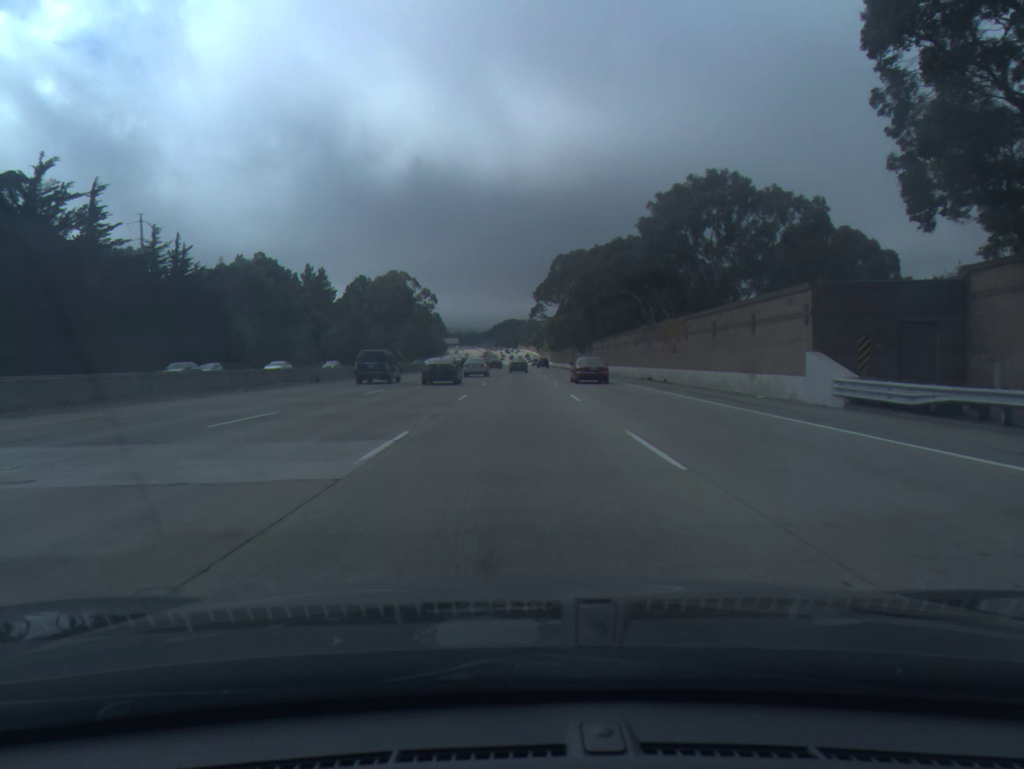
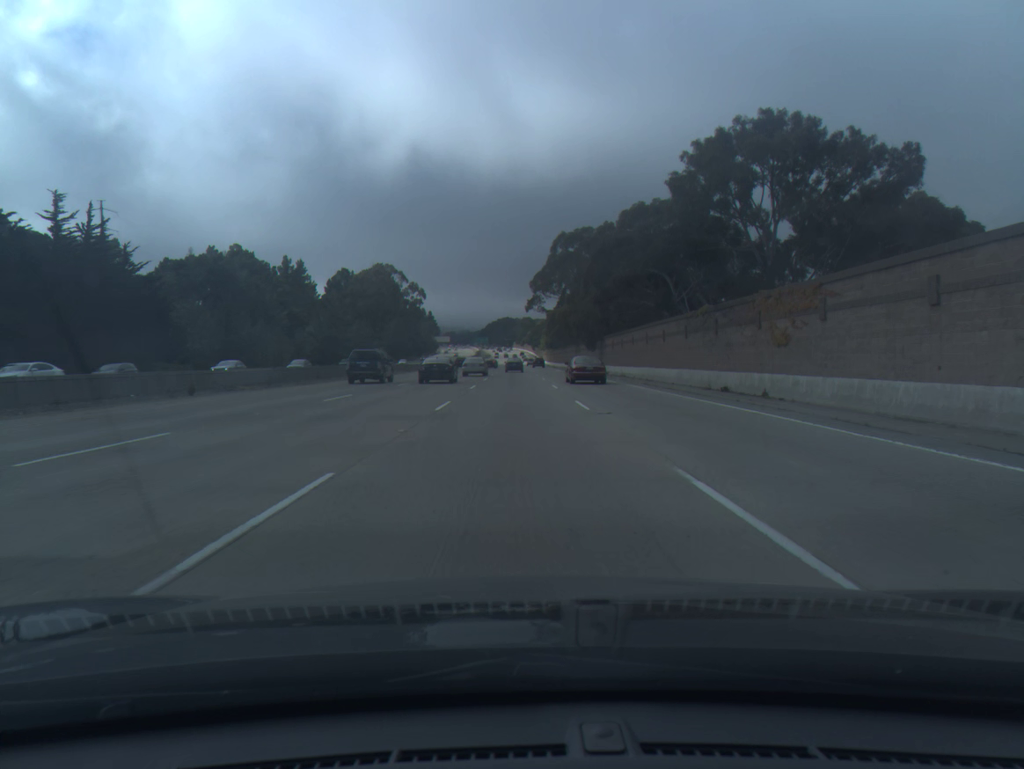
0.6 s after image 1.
(+0.1, +19.5) m; 0°
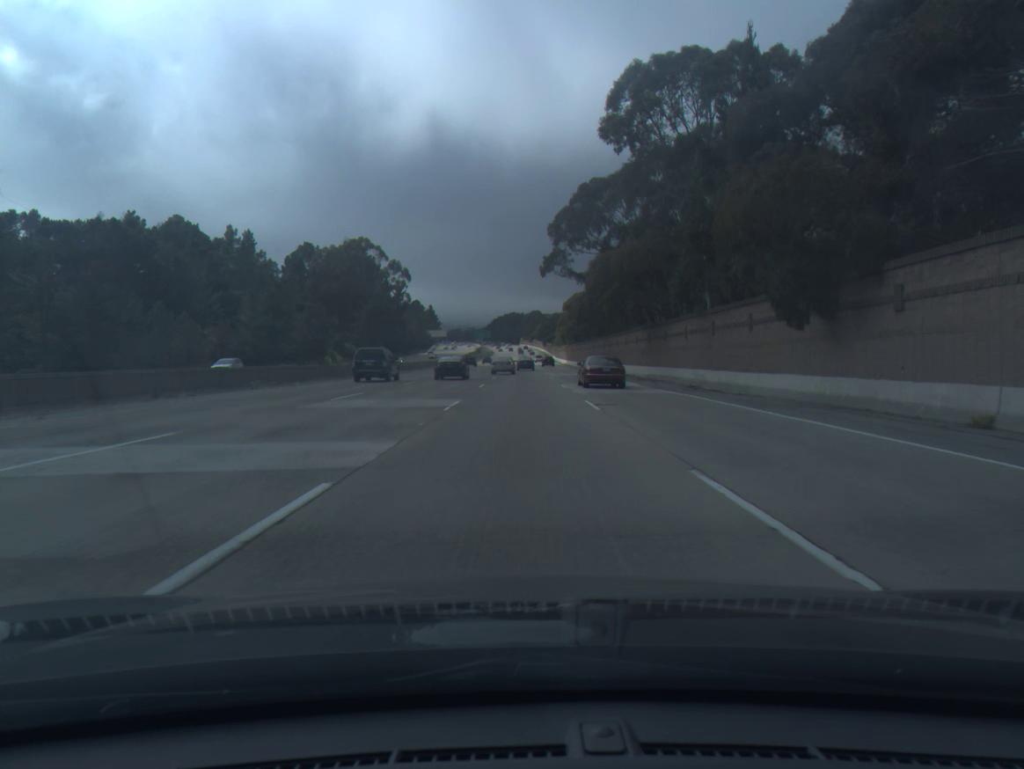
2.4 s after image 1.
(-0.3, +58.9) m; -1°
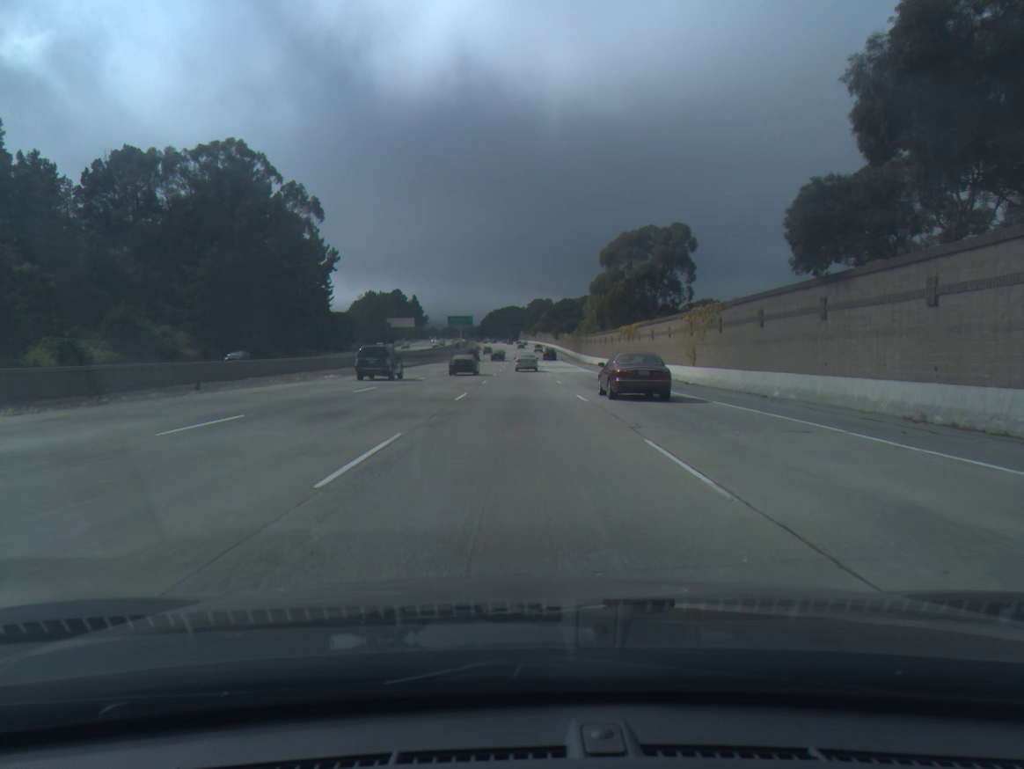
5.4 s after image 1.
(+0.6, +99.0) m; 0°
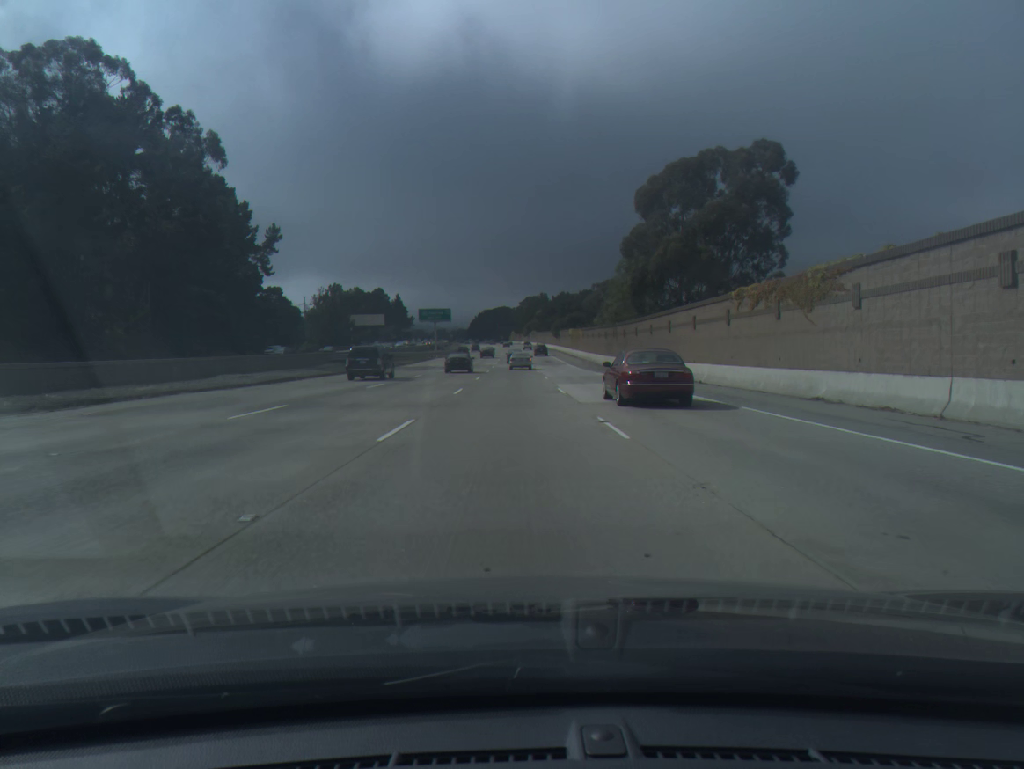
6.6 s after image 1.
(+0.2, +39.6) m; +1°
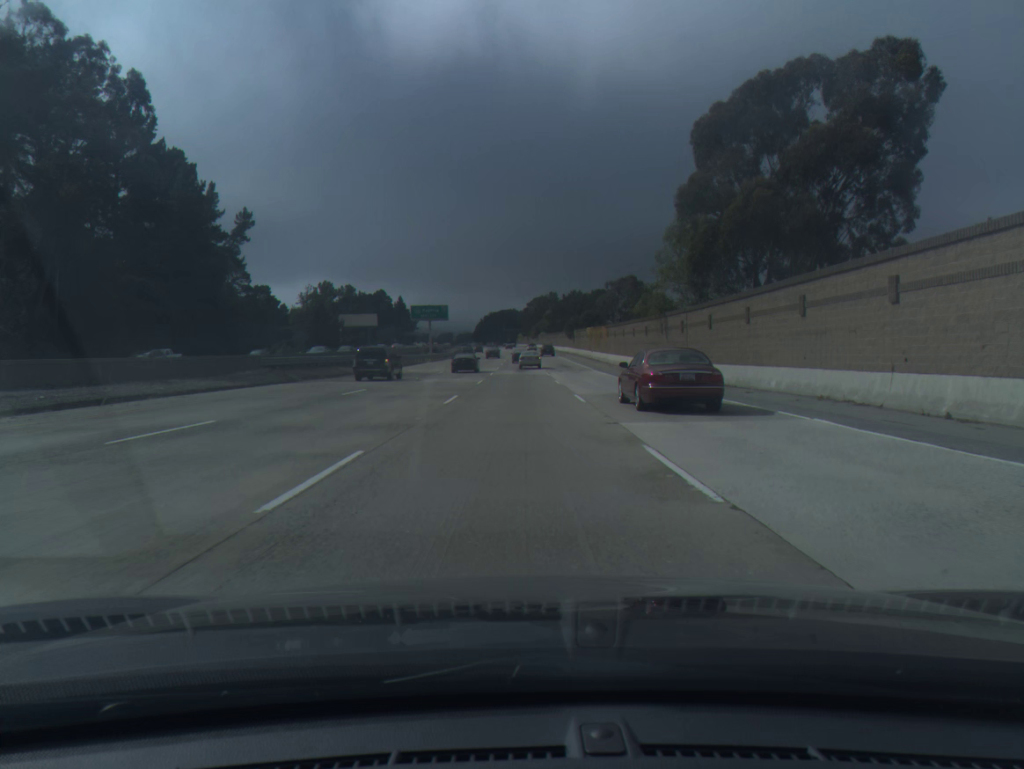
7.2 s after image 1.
(-0.1, +19.8) m; 0°
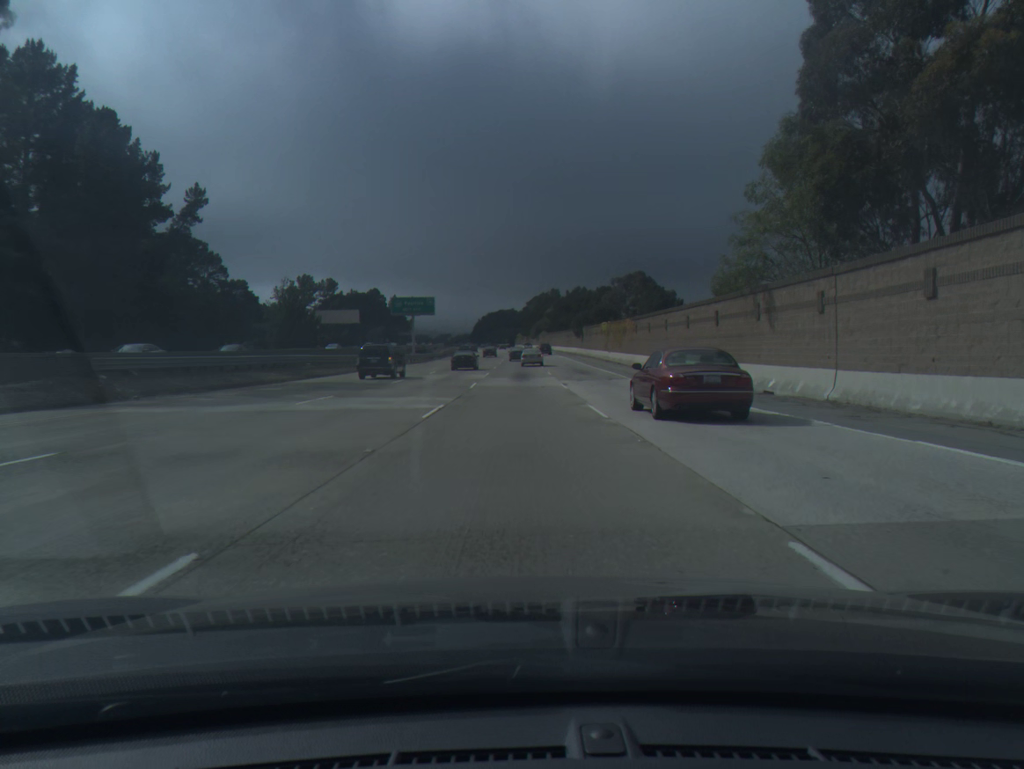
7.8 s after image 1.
(0.0, +19.8) m; 0°
